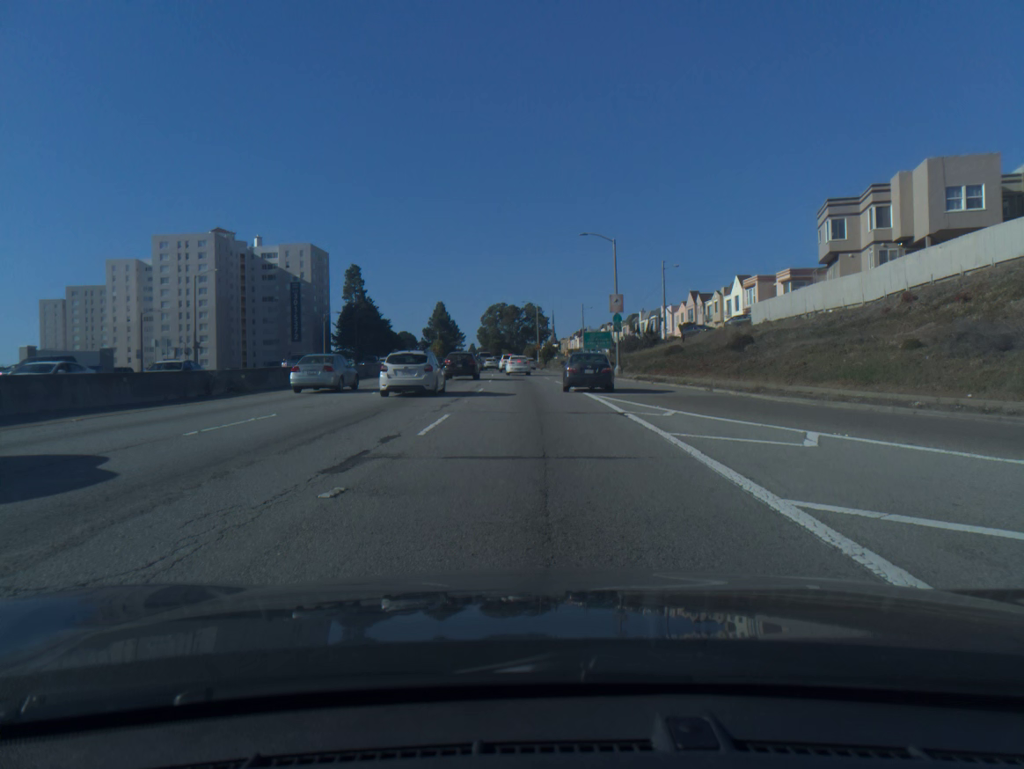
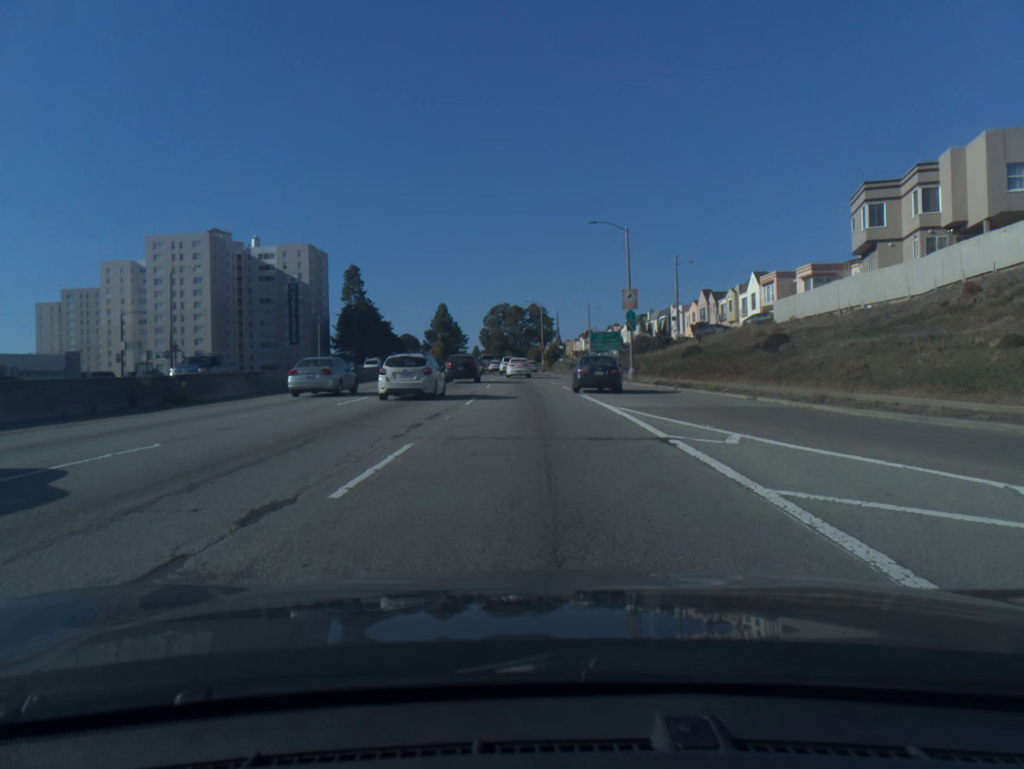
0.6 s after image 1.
(0.0, +5.3) m; 0°
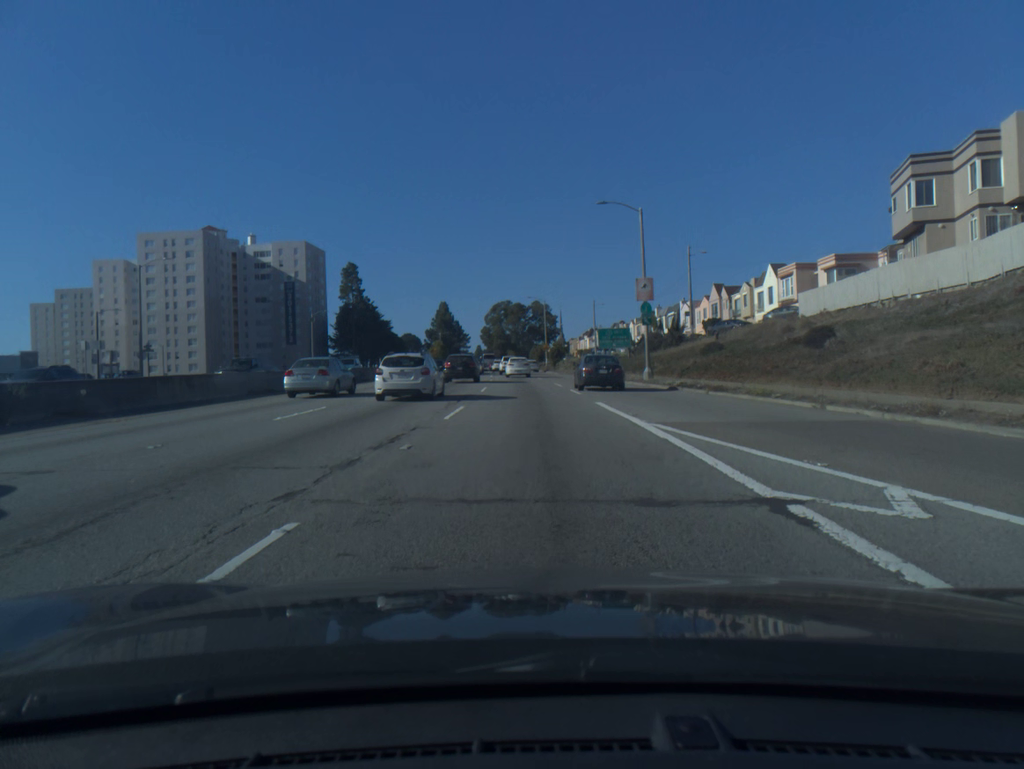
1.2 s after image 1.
(0.0, +5.5) m; 0°
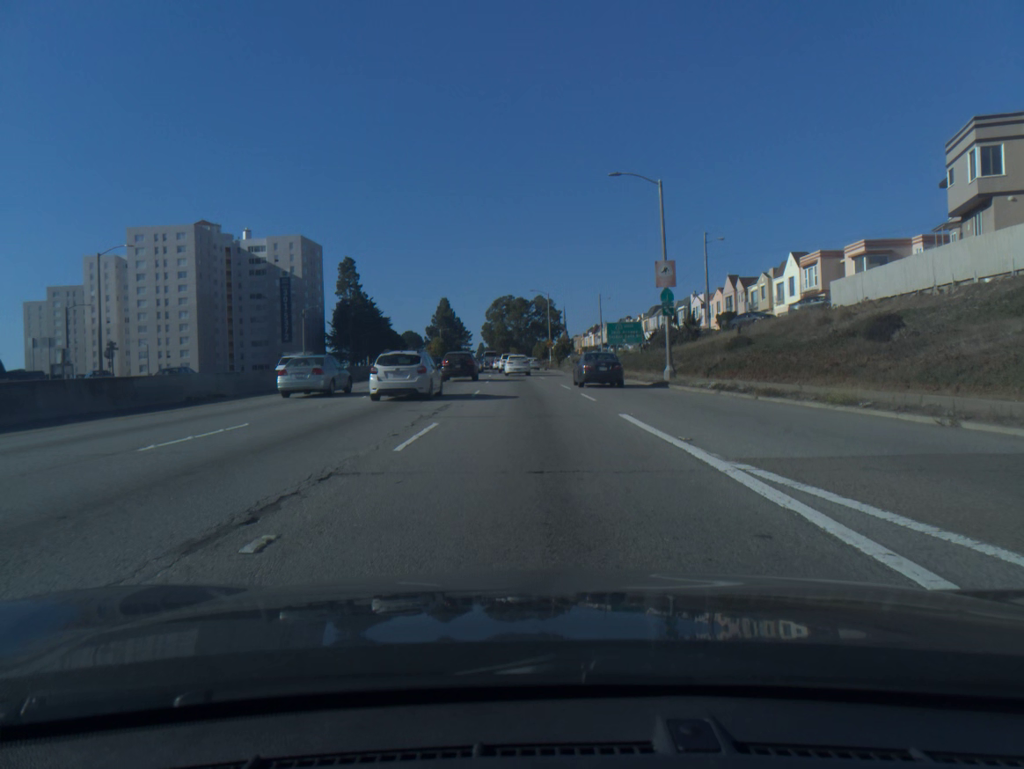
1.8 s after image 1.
(0.0, +5.7) m; 0°
